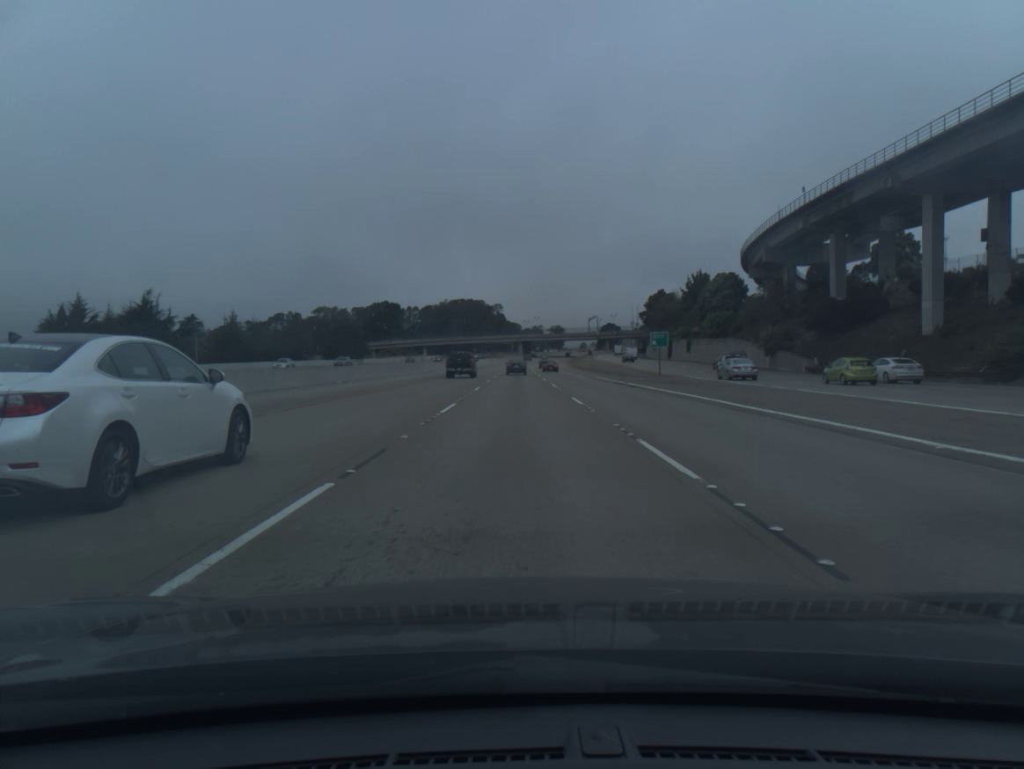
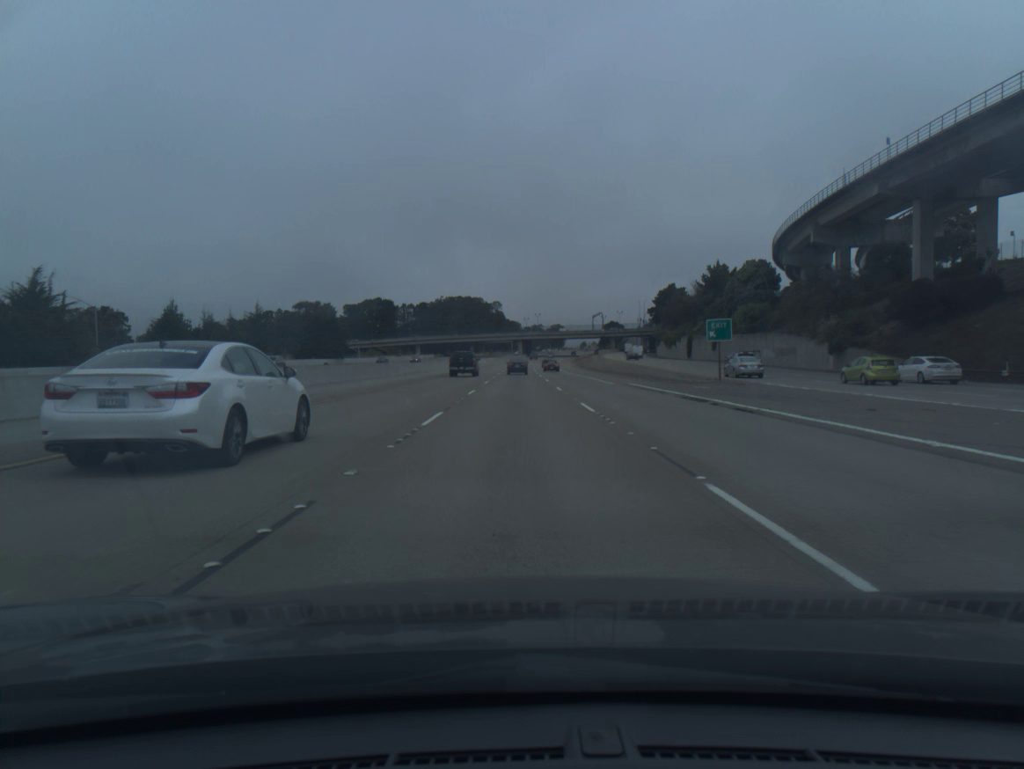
(0.0, +18.4) m; 0°
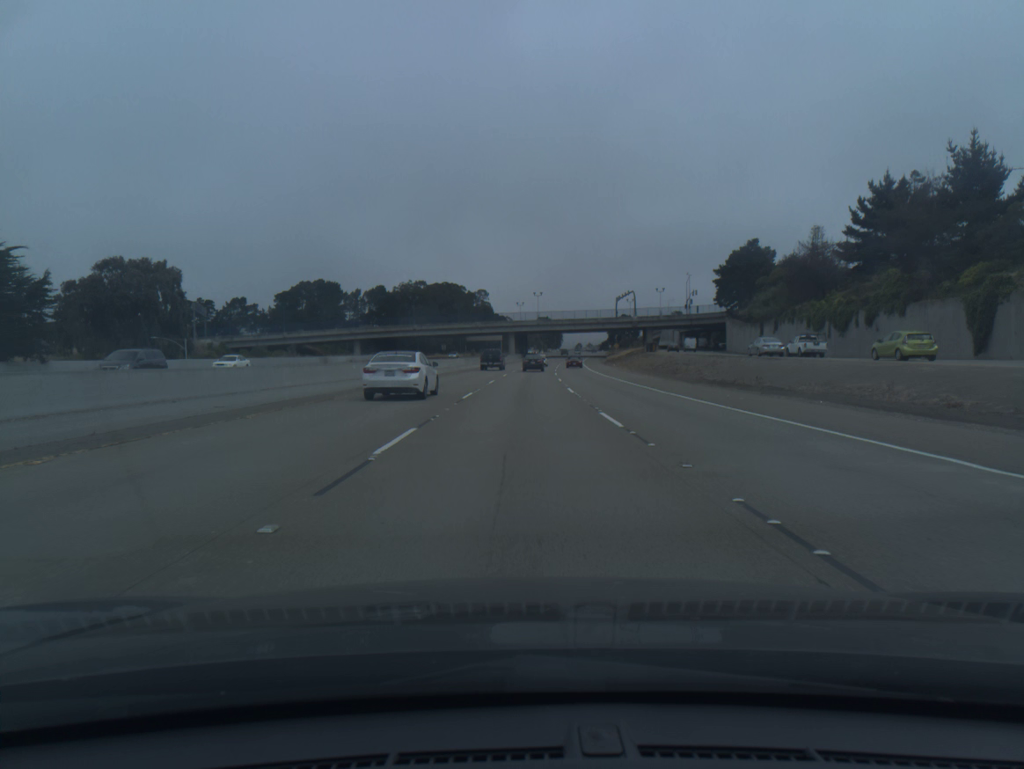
(+0.3, +91.3) m; +1°
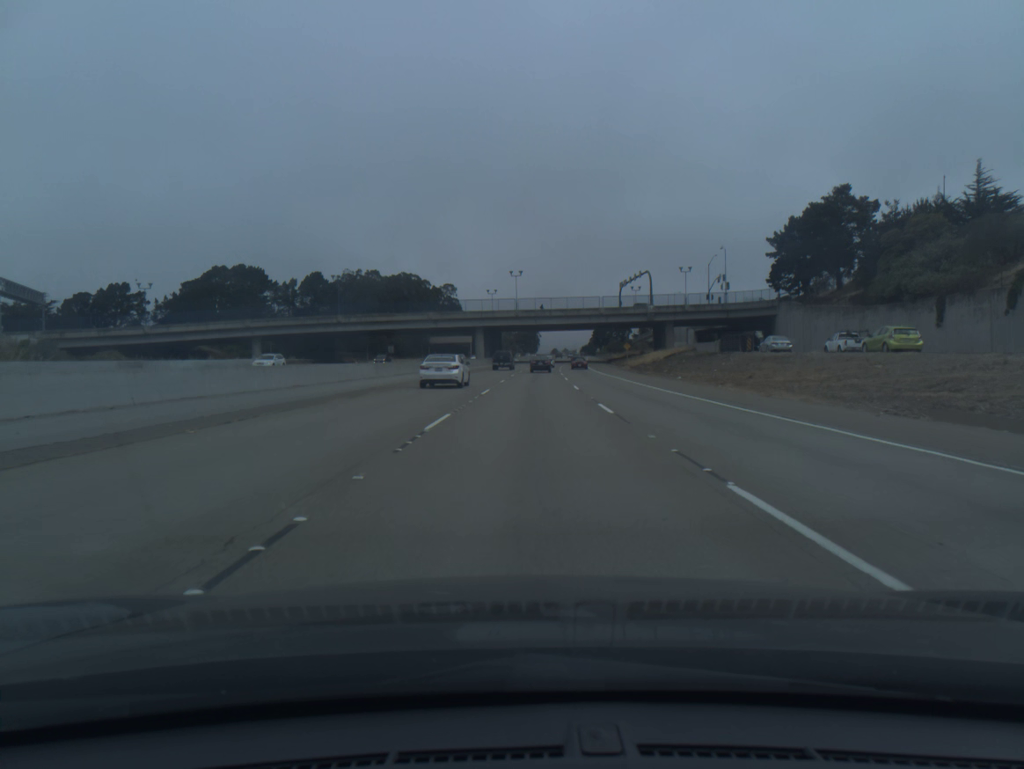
(+0.7, +54.4) m; +2°
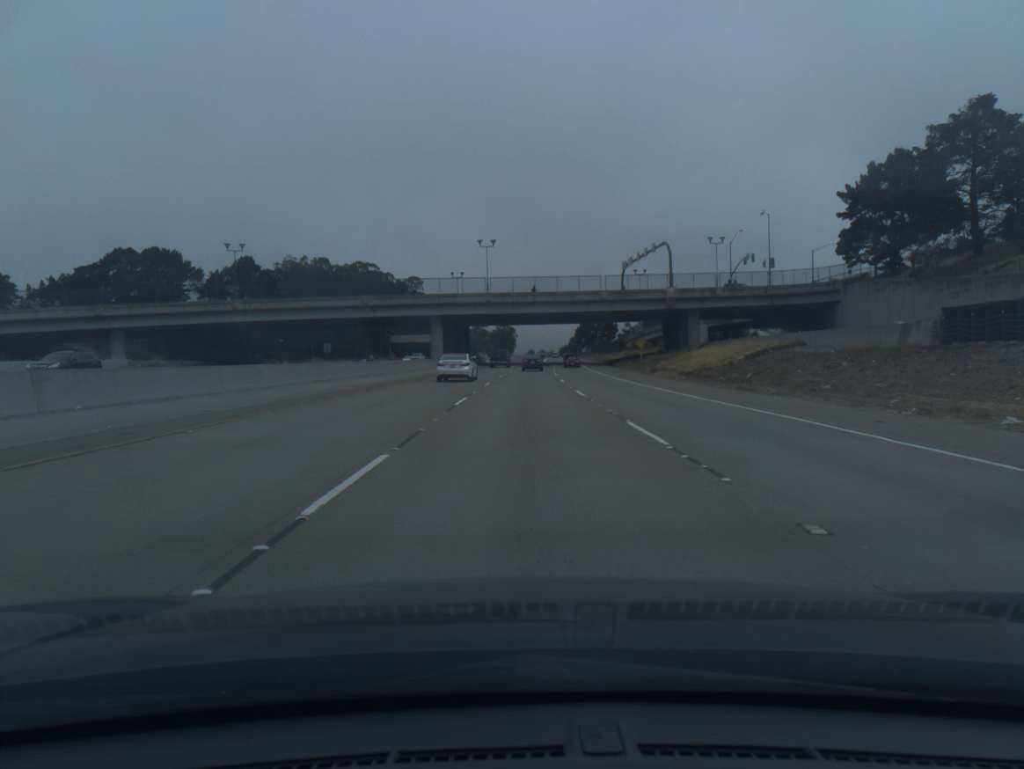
(+0.6, +36.1) m; +2°
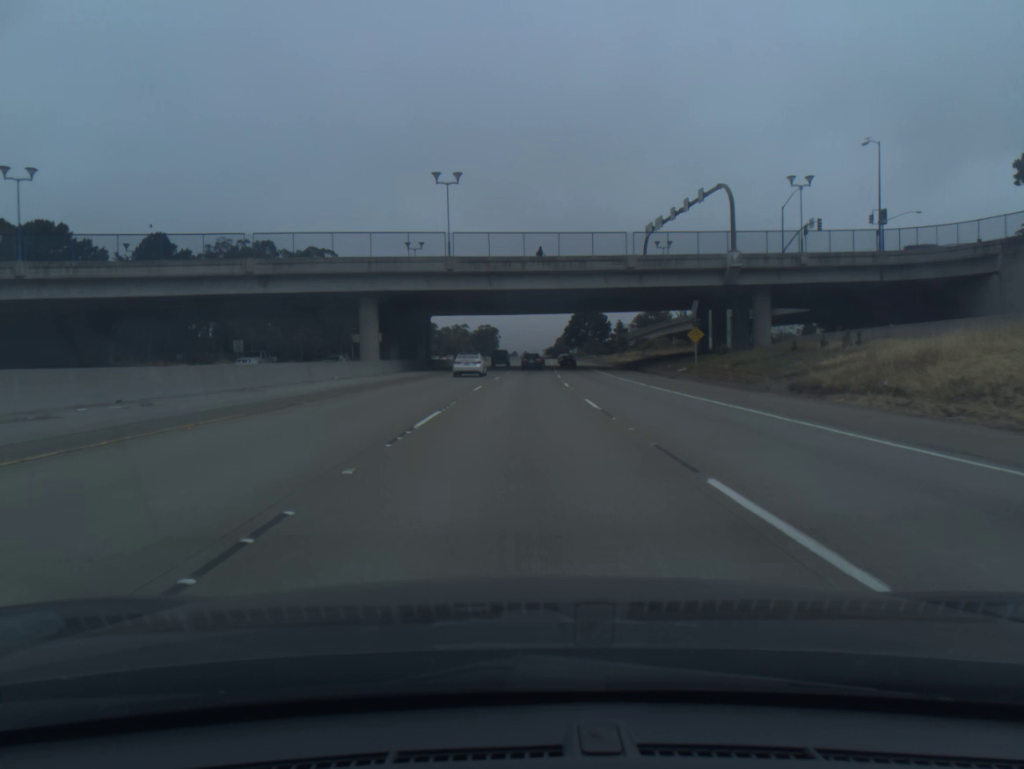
(+0.4, +36.0) m; +1°
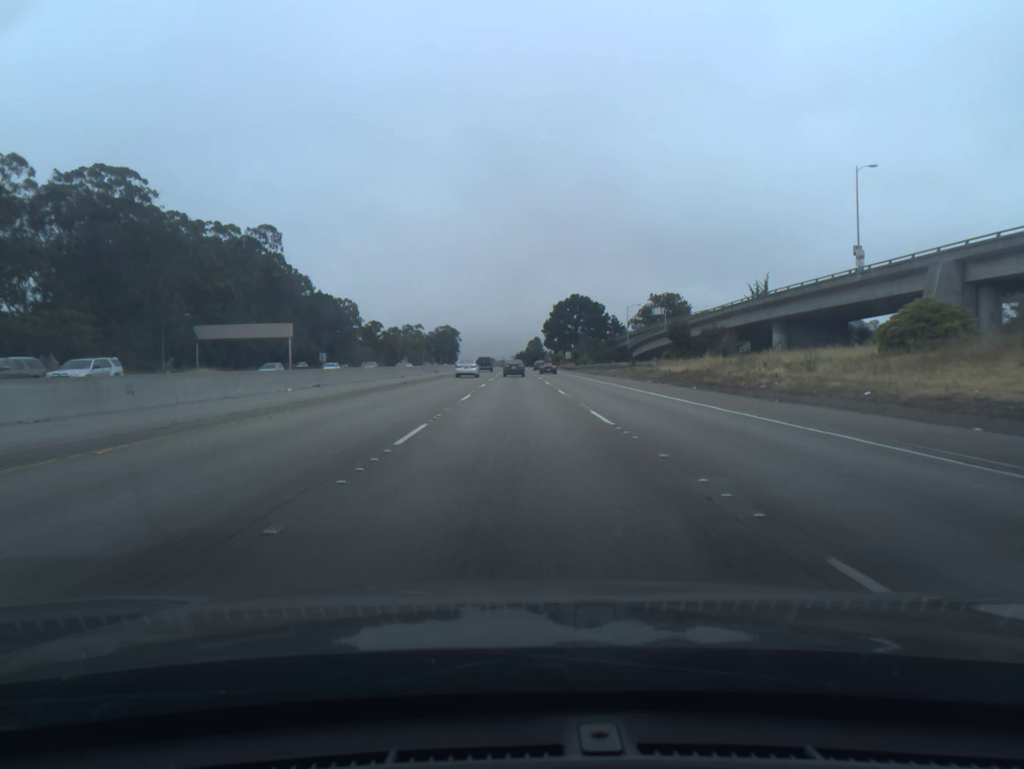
(+2.3, +90.3) m; +2°
